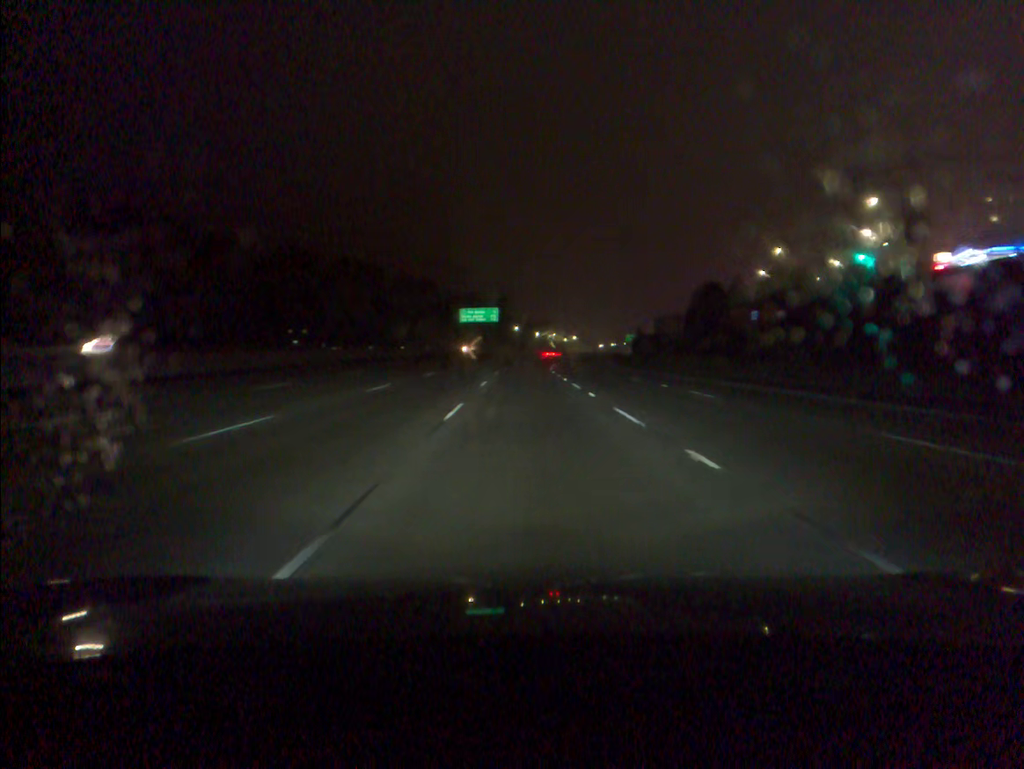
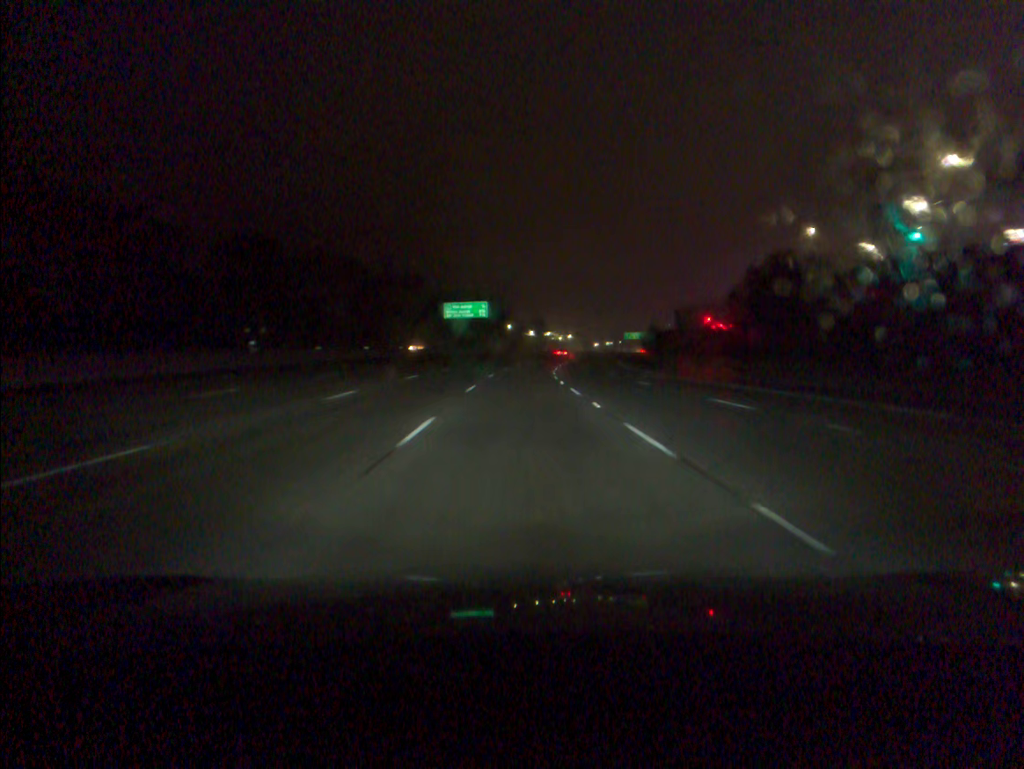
(+0.1, +18.6) m; 0°
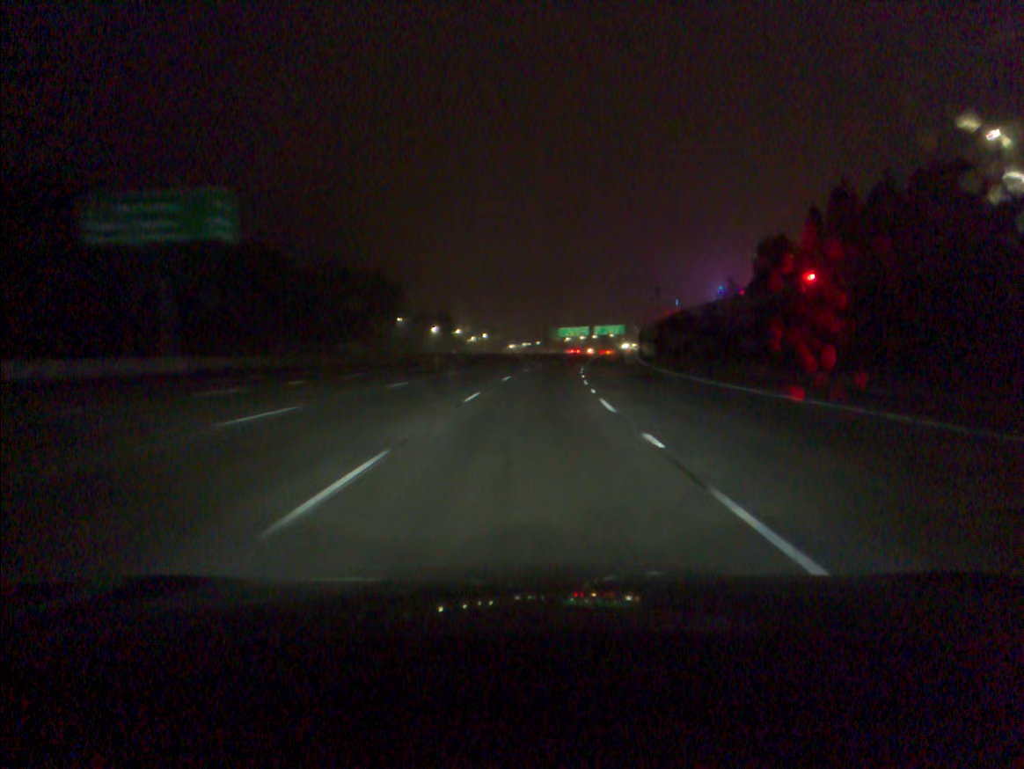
(+3.2, +92.7) m; +6°
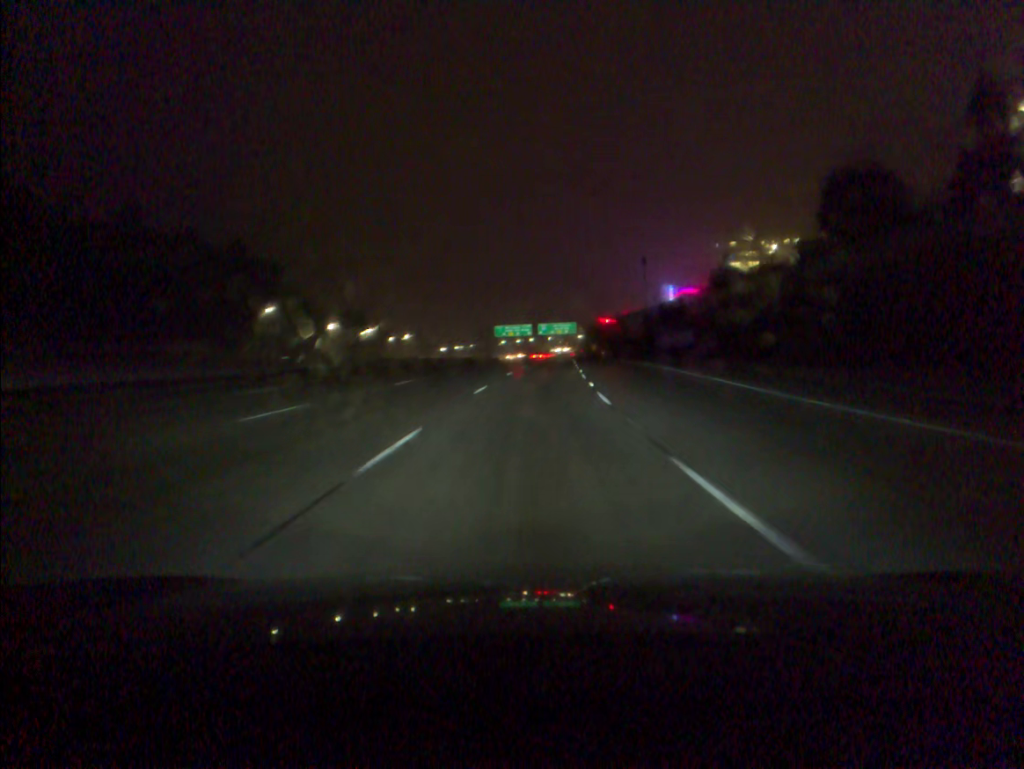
(+2.4, +55.3) m; +5°
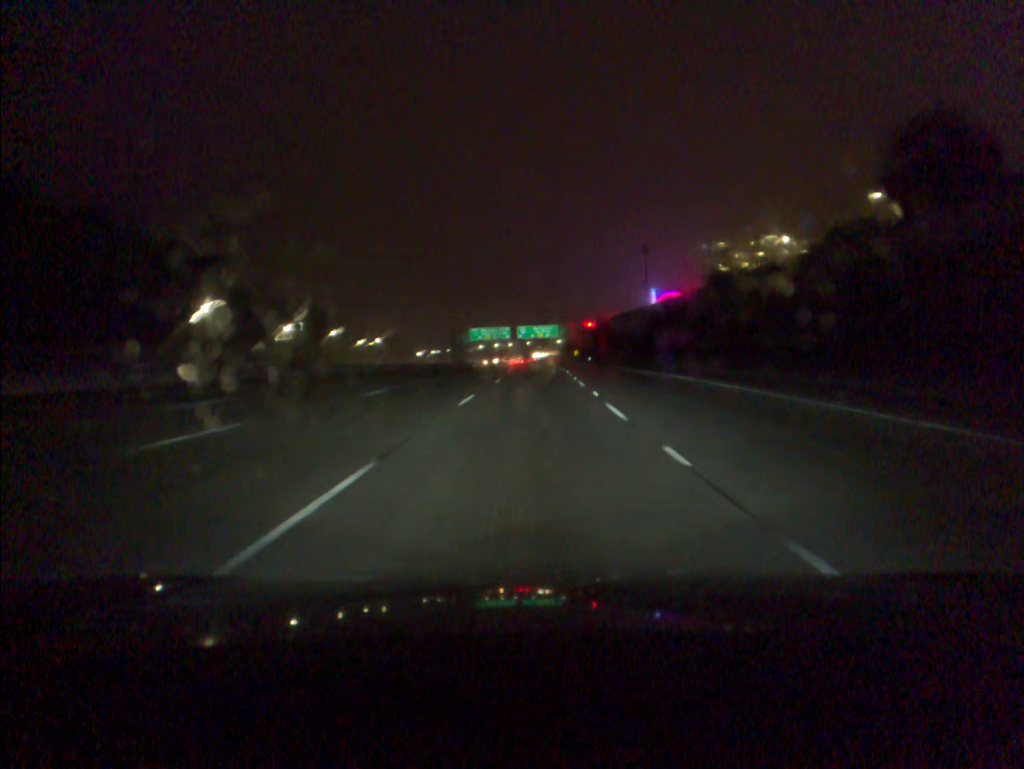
(+0.3, +18.4) m; +2°
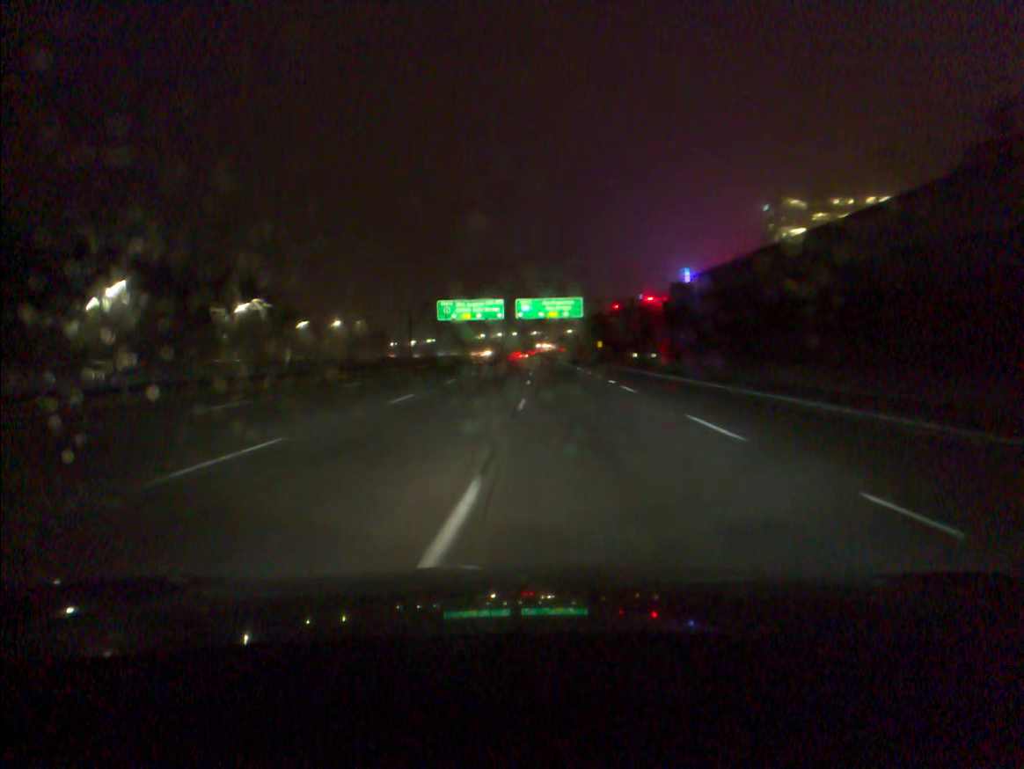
(+1.0, +73.7) m; 0°
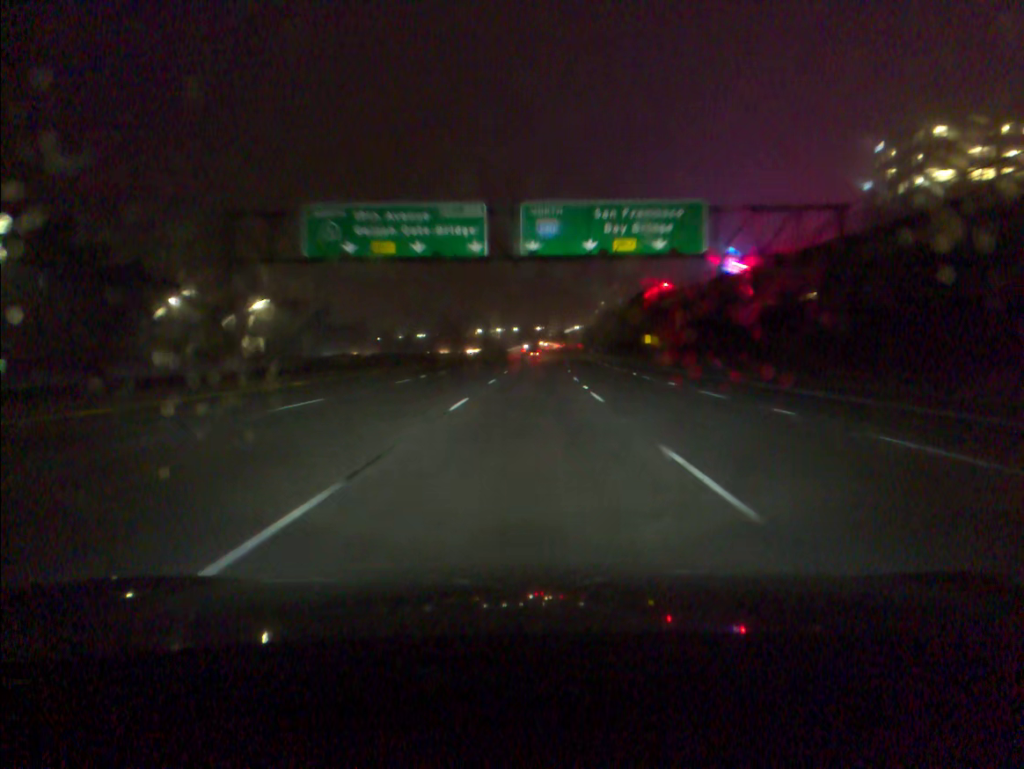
(-0.9, +74.4) m; 0°
